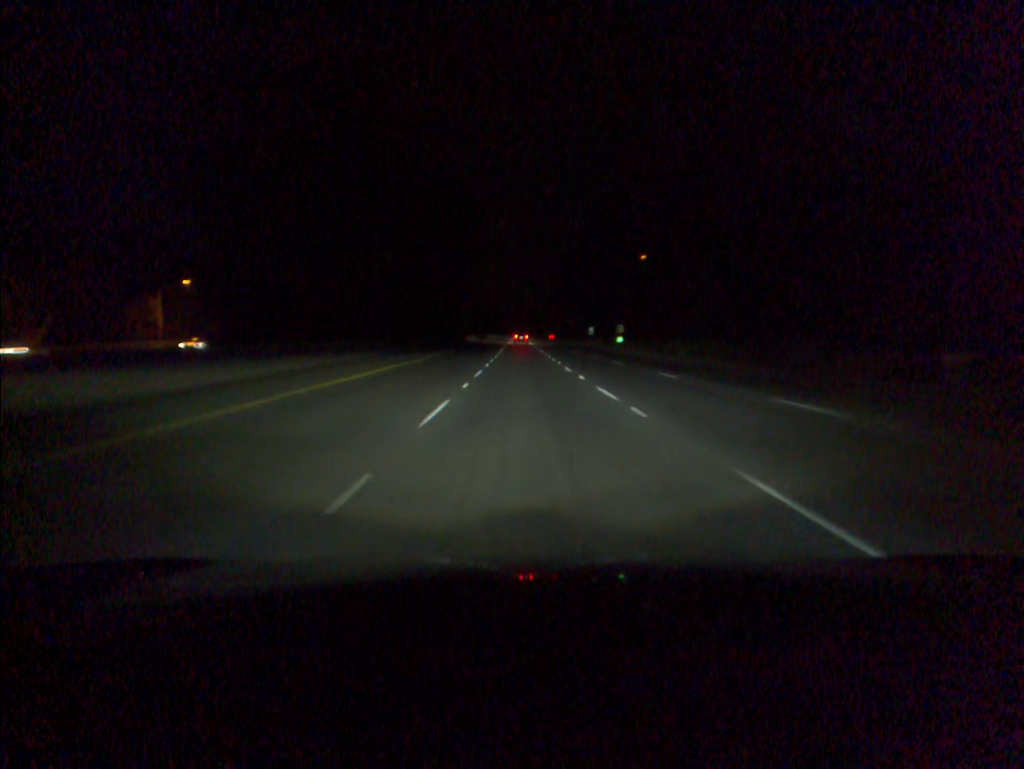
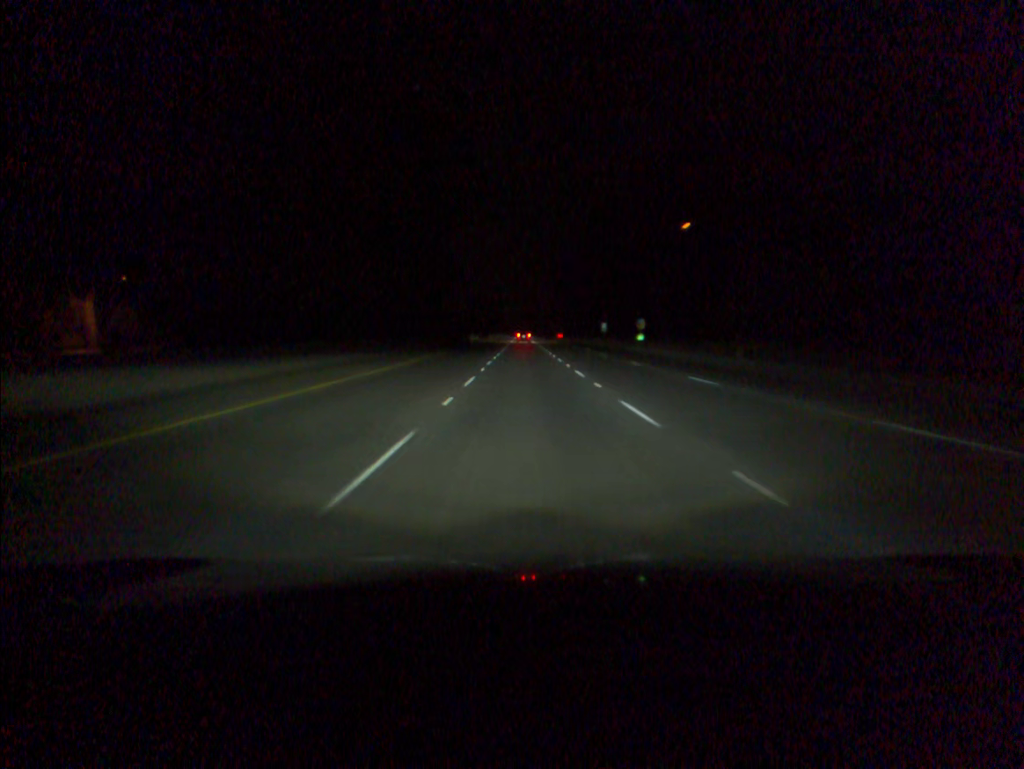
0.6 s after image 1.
(0.0, +20.0) m; 0°
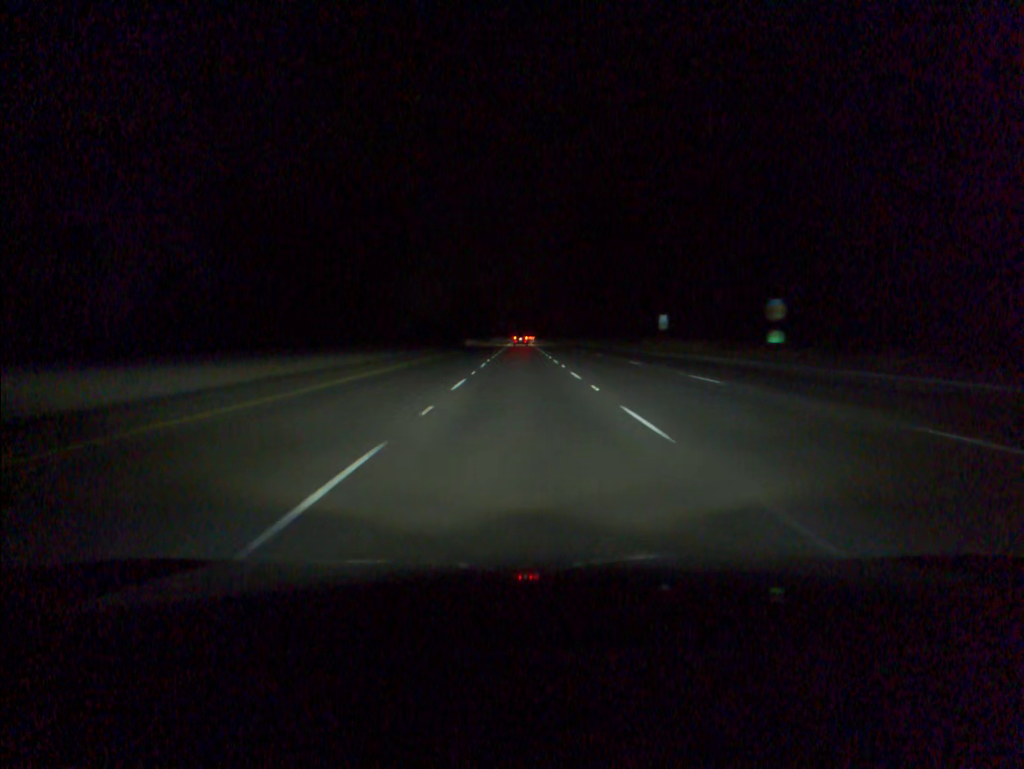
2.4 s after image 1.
(0.0, +60.0) m; 0°
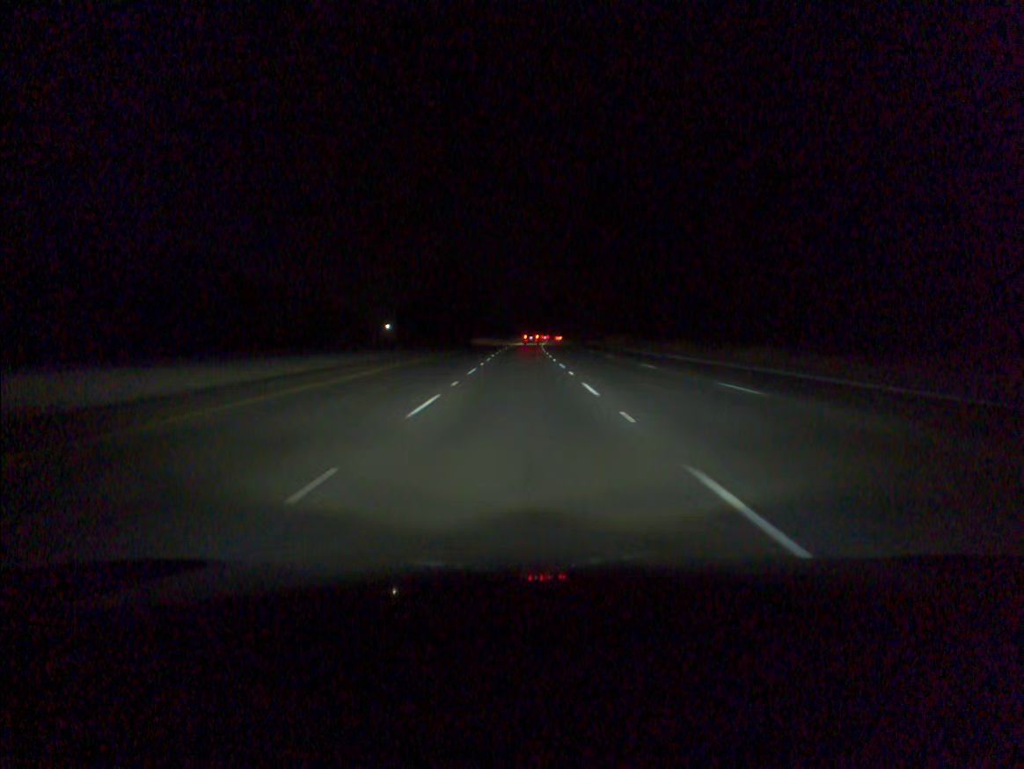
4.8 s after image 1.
(-0.2, +79.8) m; 0°
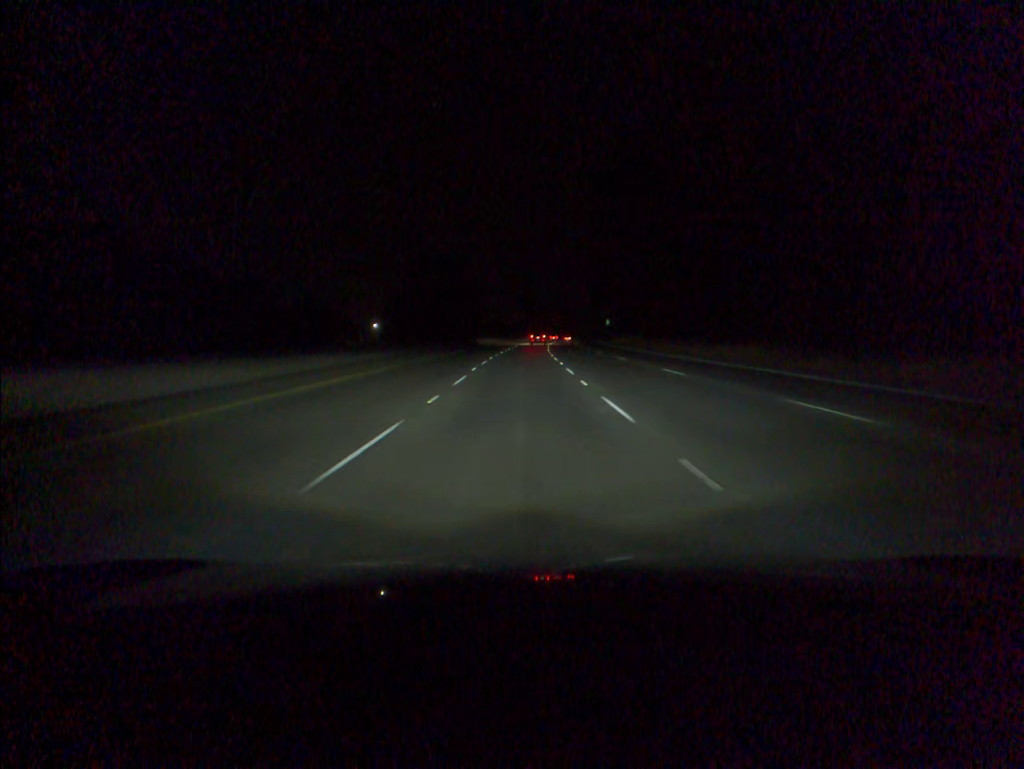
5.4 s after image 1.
(0.0, +20.0) m; 0°
